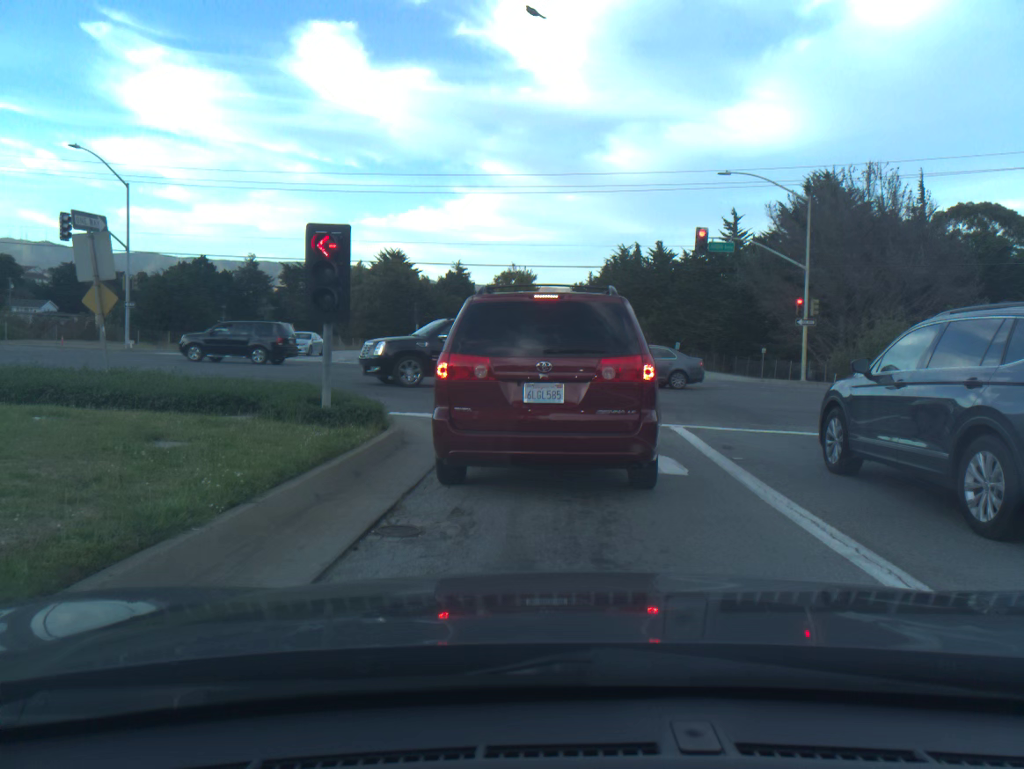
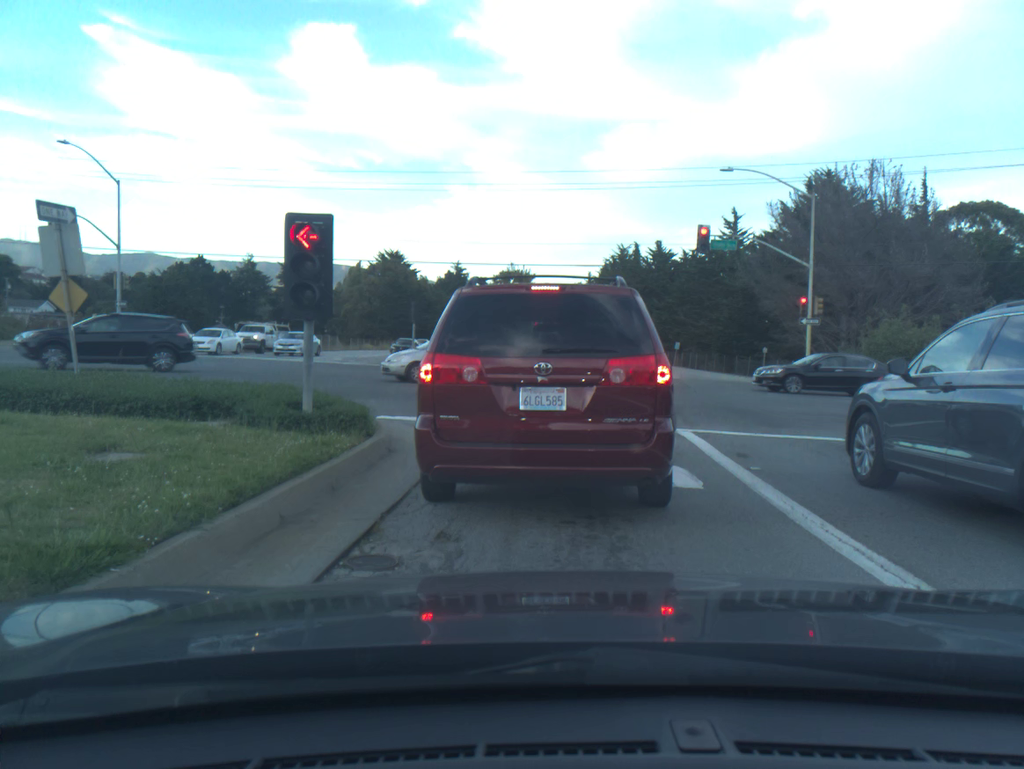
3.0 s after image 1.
(0.0, +0.8) m; 0°
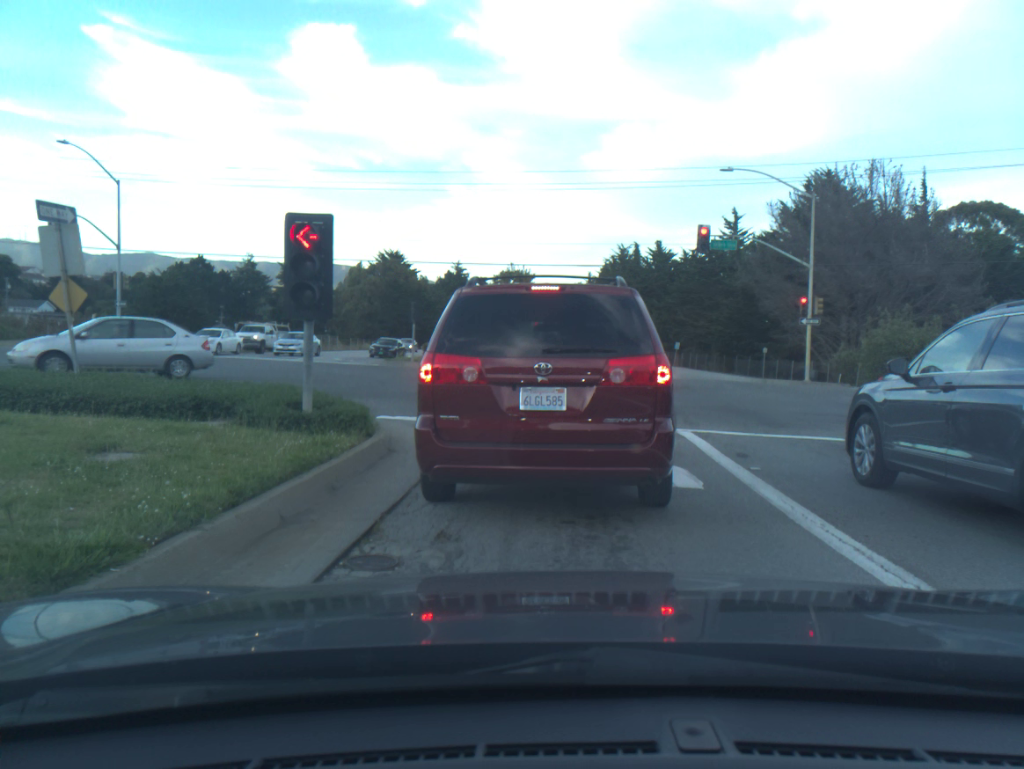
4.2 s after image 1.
(0.0, 0.0) m; 0°
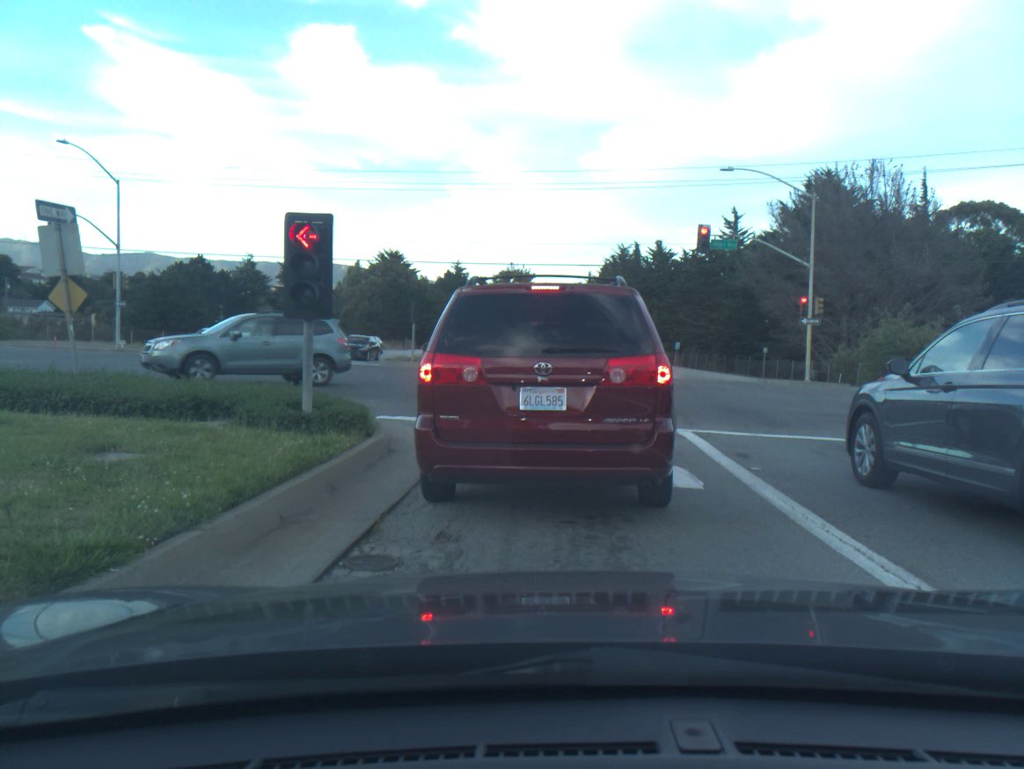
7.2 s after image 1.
(0.0, 0.0) m; 0°
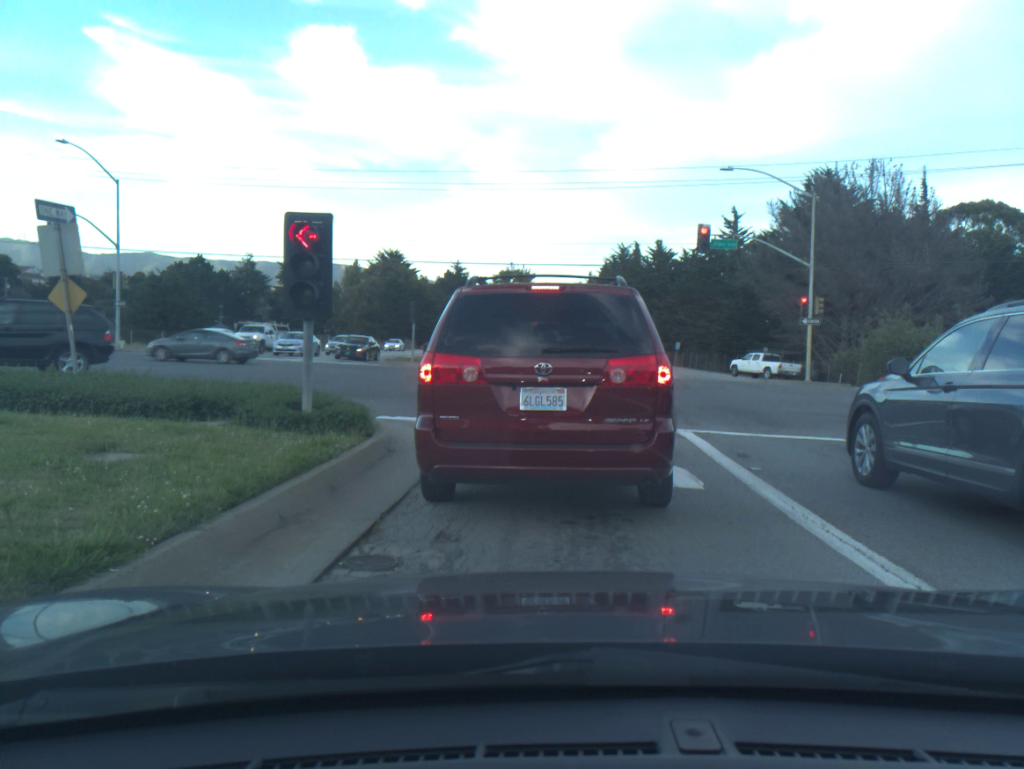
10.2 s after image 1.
(0.0, -0.1) m; 0°
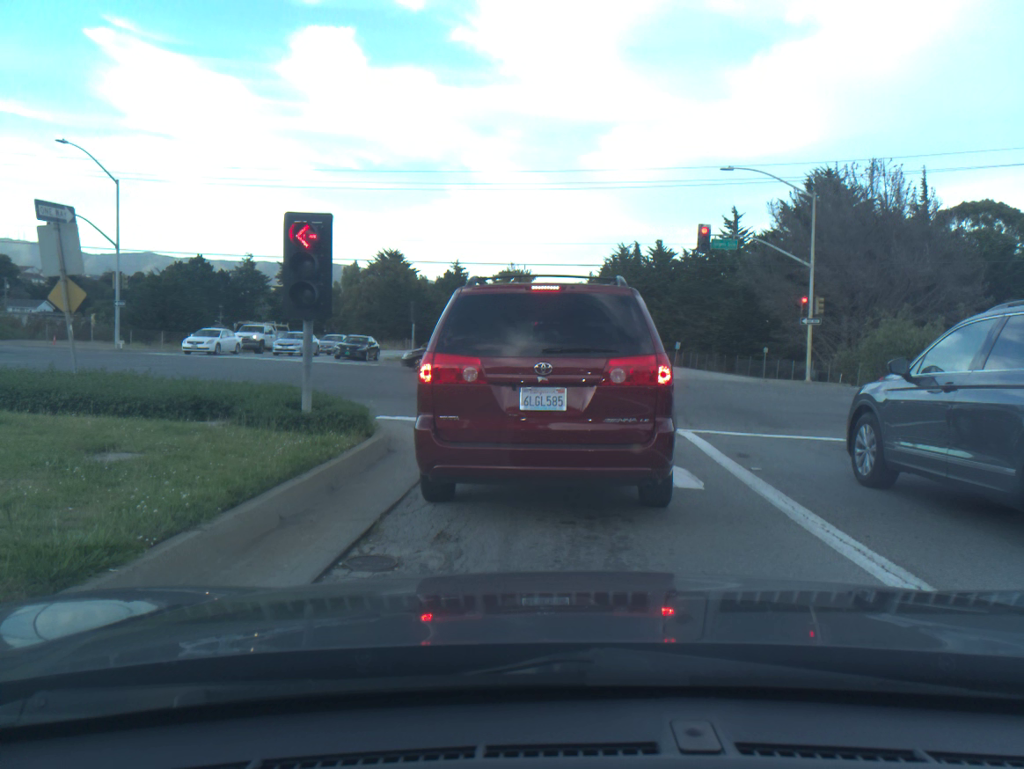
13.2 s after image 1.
(0.0, 0.0) m; 0°
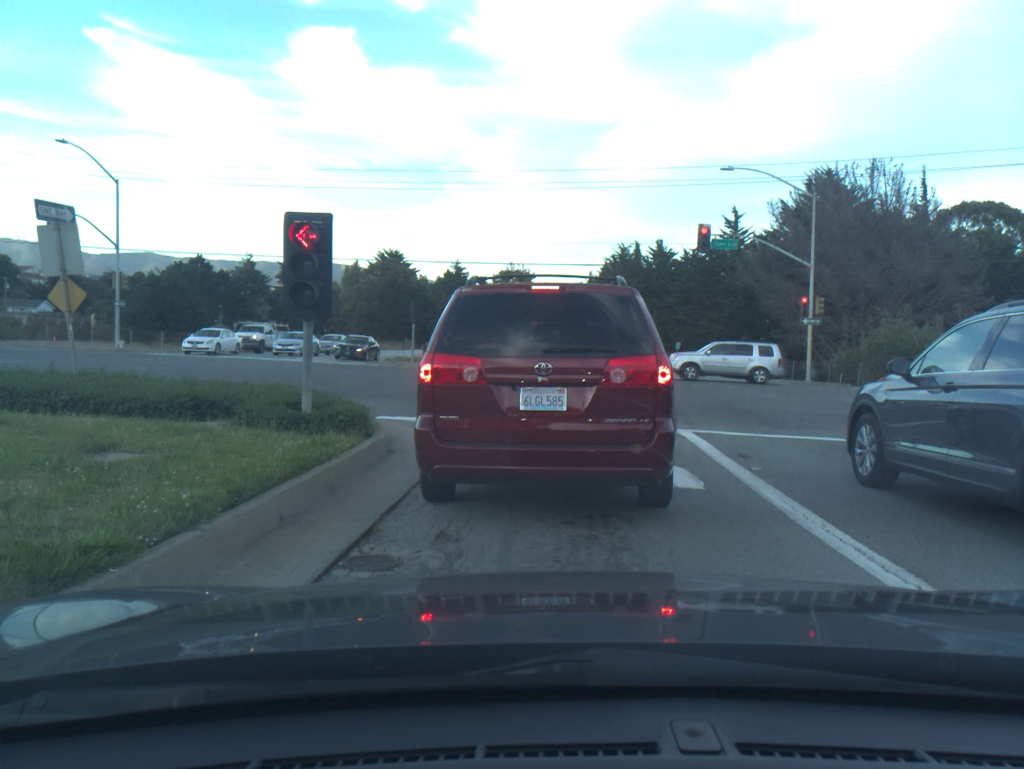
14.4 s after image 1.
(0.0, 0.0) m; 0°
